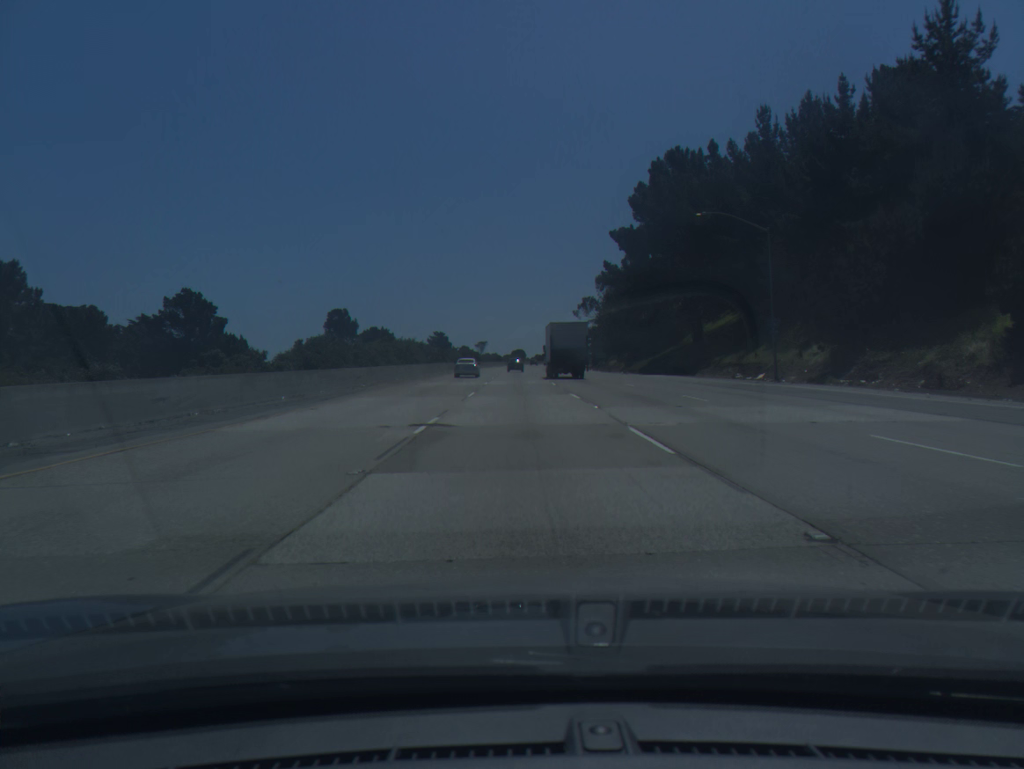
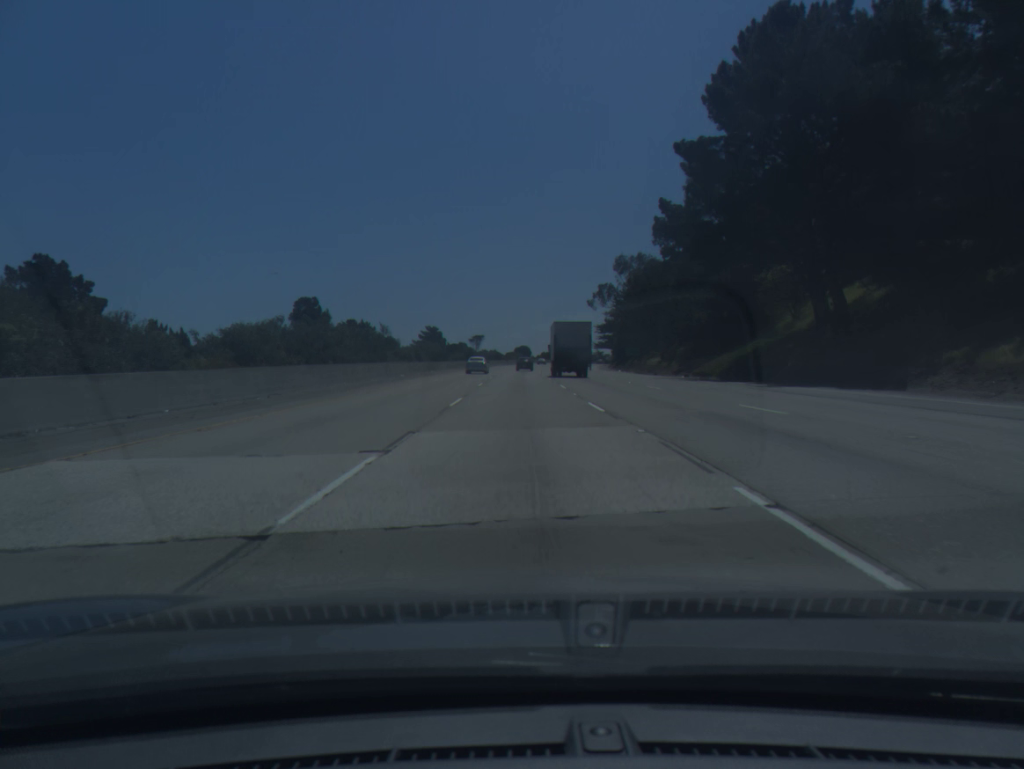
(-0.1, +36.3) m; 0°
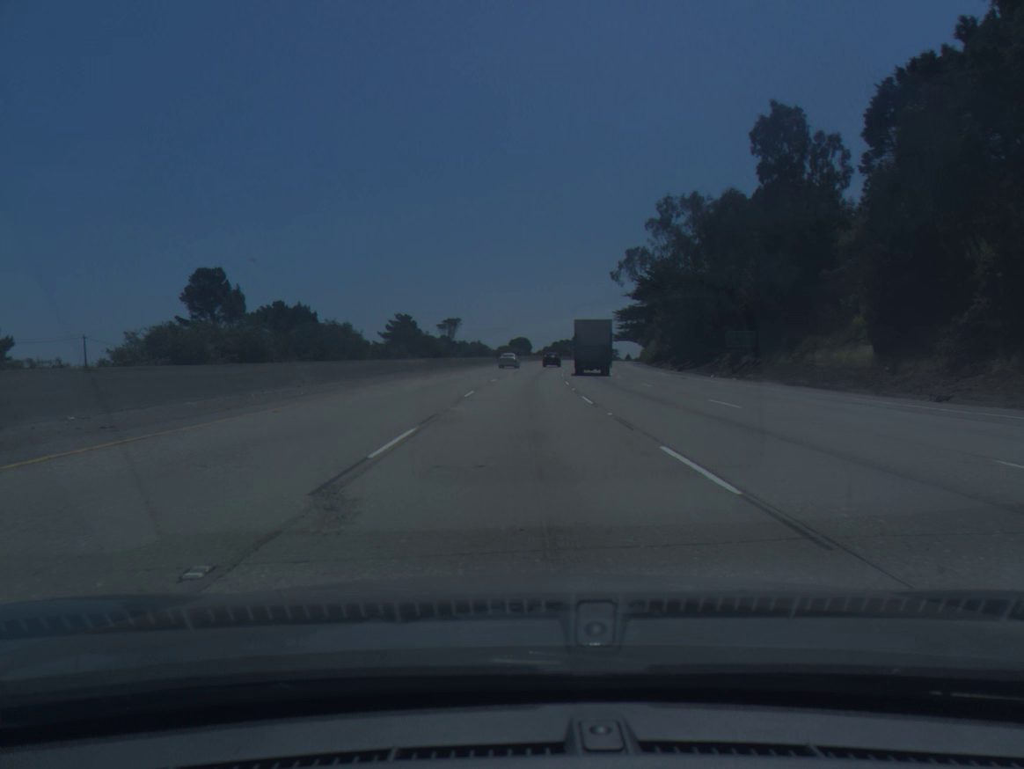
(0.0, +54.5) m; 0°
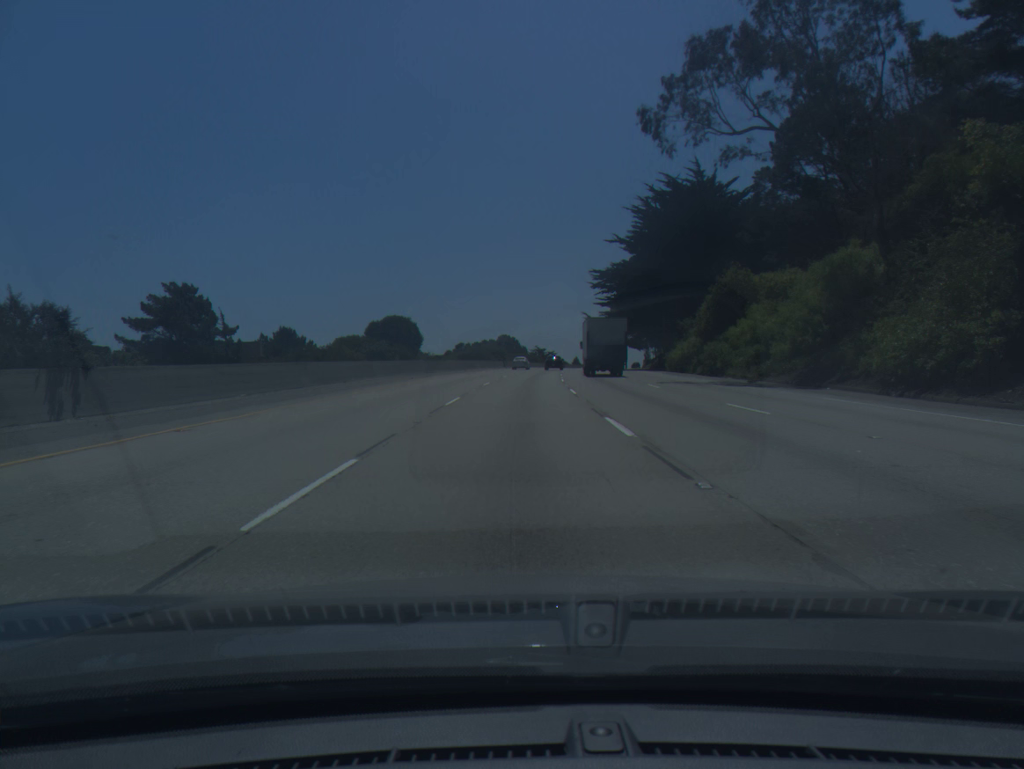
(+3.9, +91.3) m; +6°
